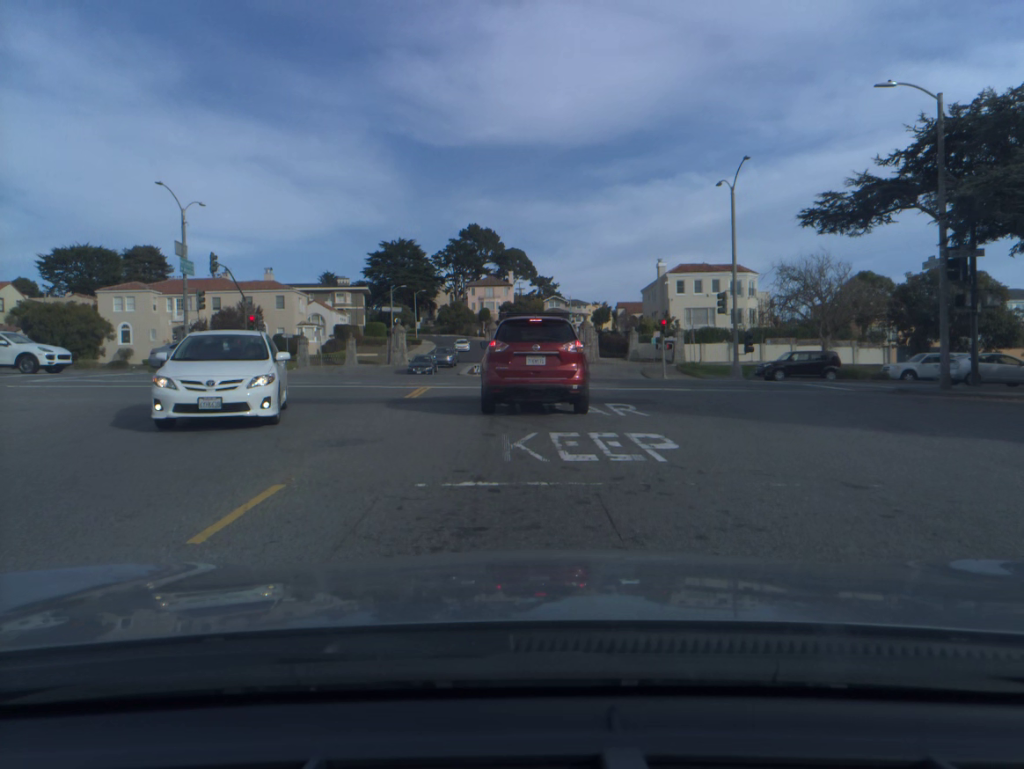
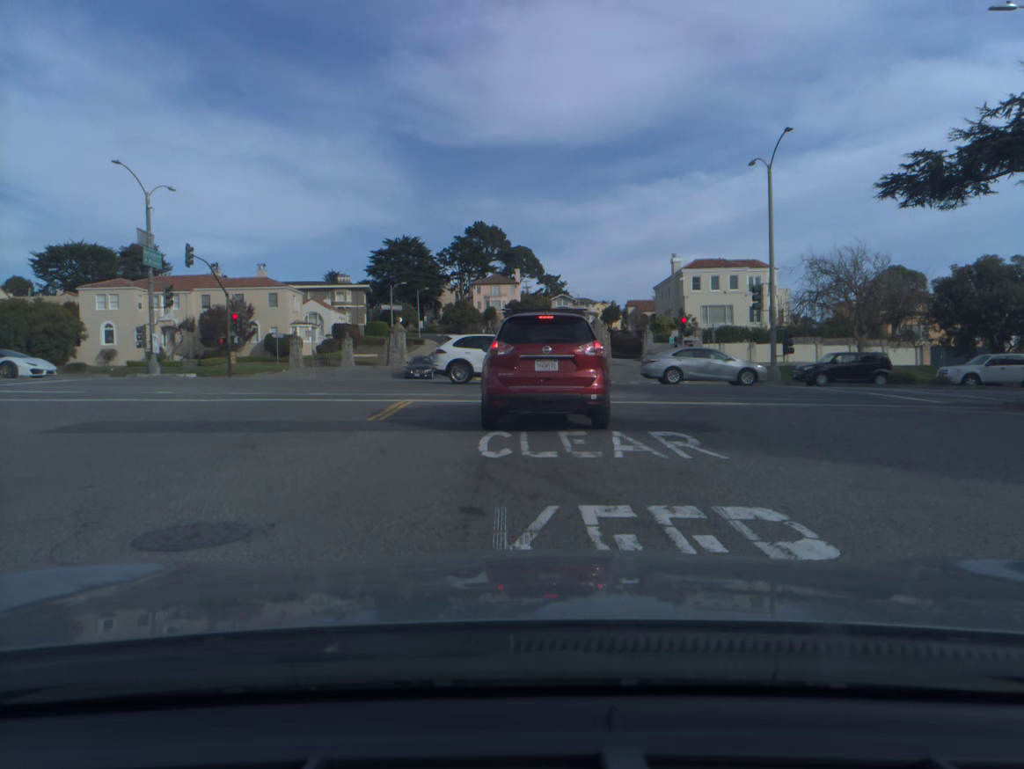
(-0.1, +4.8) m; -2°
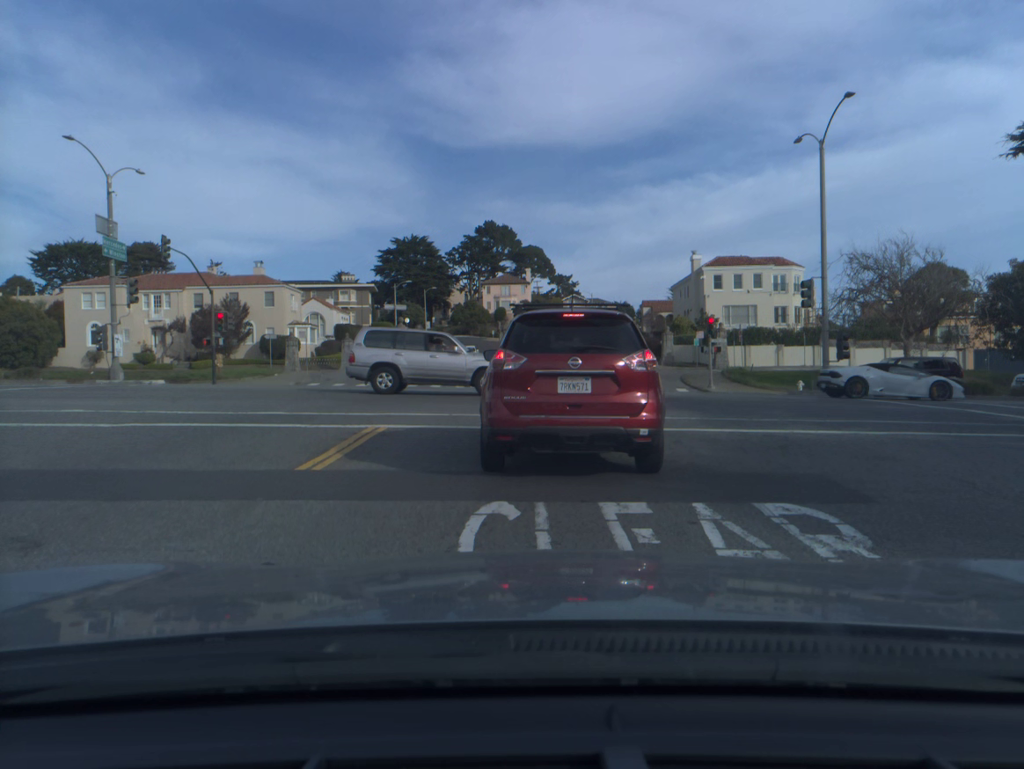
(0.0, +4.6) m; +1°
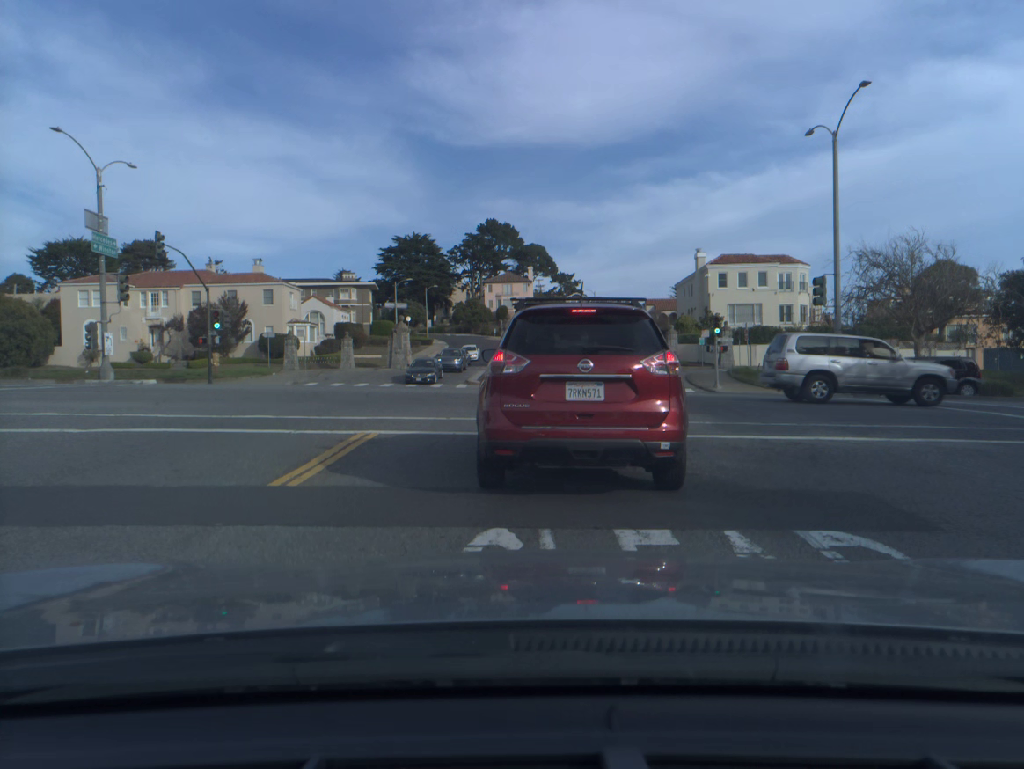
(0.0, +1.0) m; 0°
